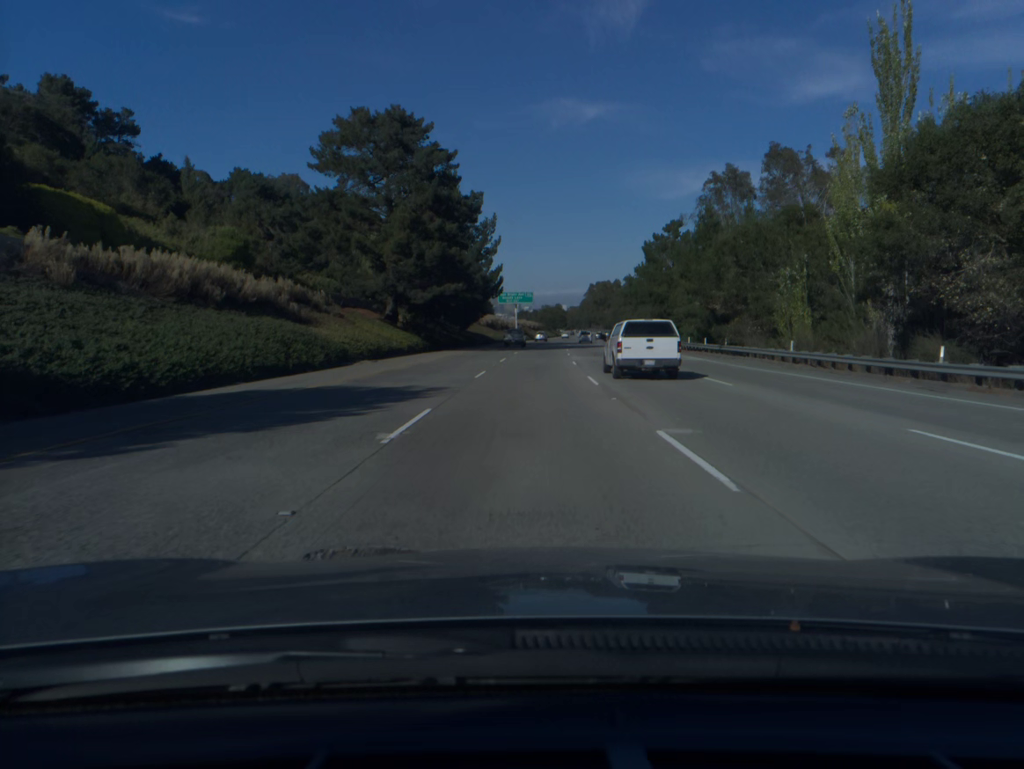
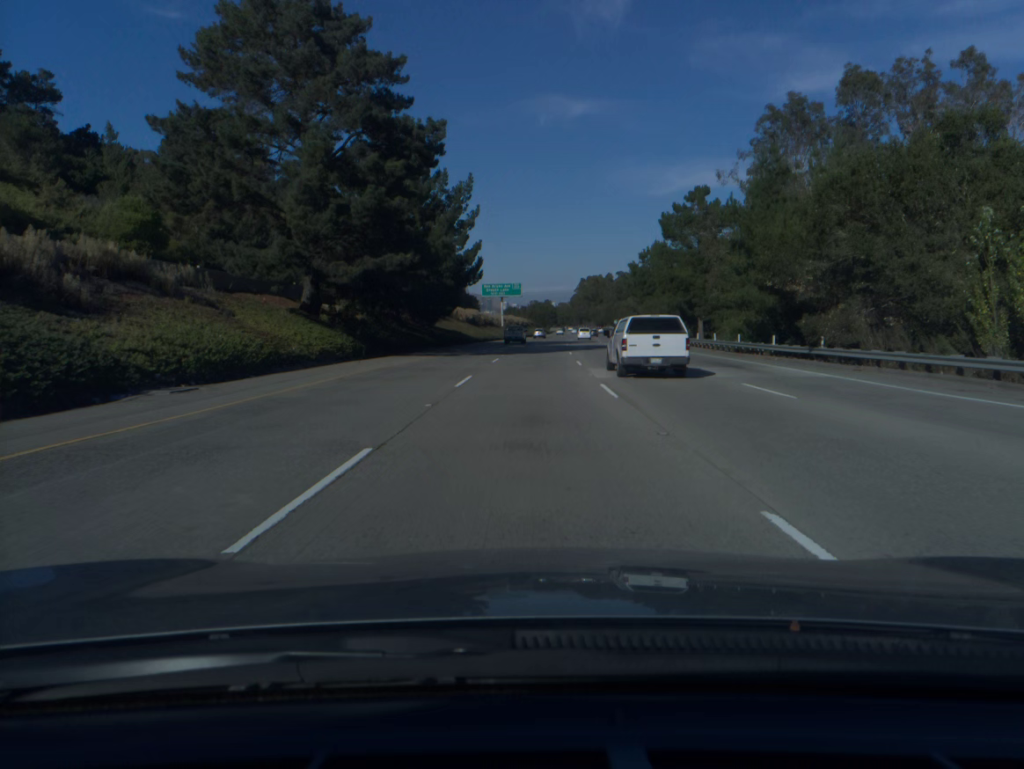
(+0.1, +19.9) m; +1°
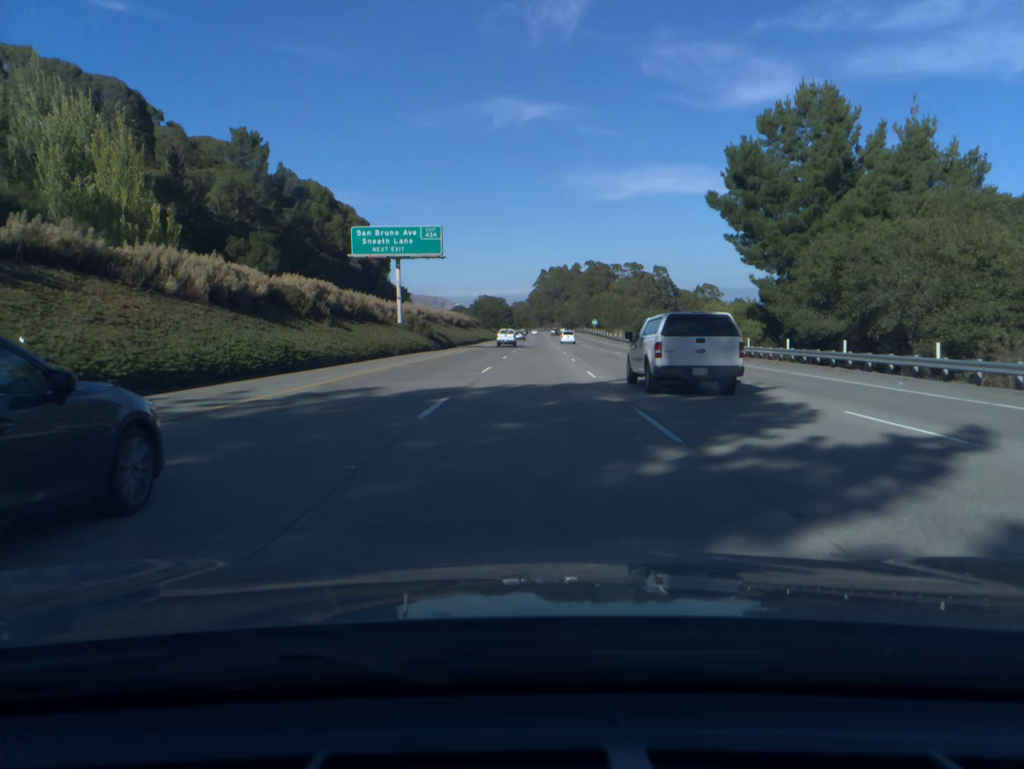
(+2.3, +79.8) m; +3°
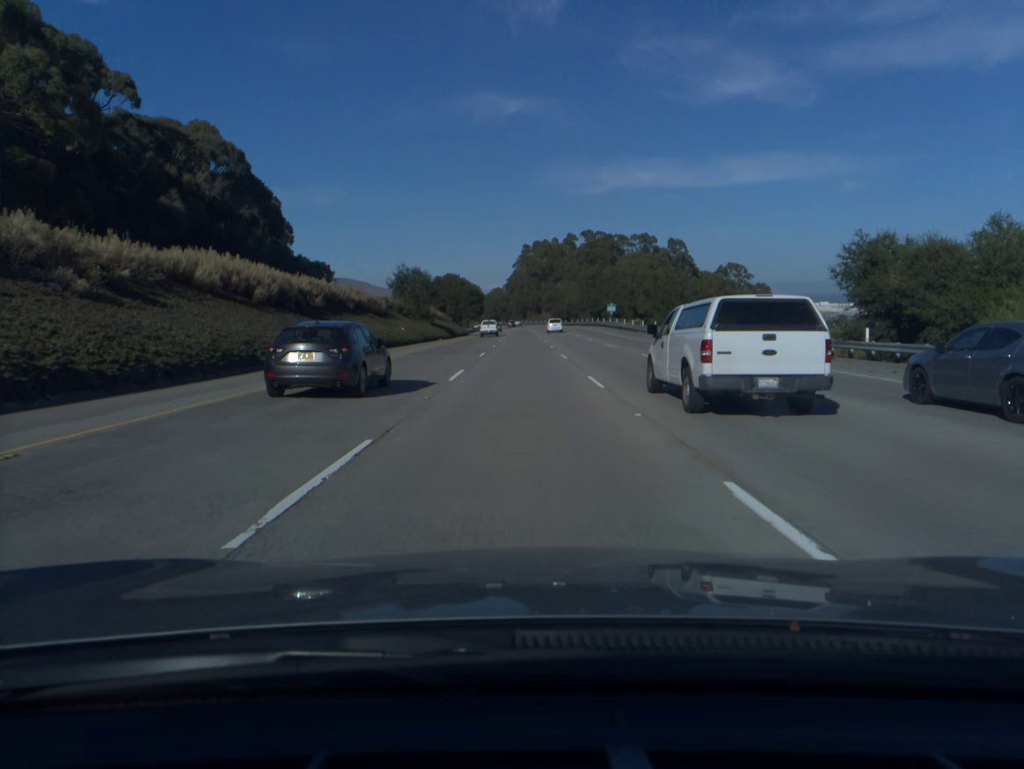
(+1.5, +79.8) m; +2°
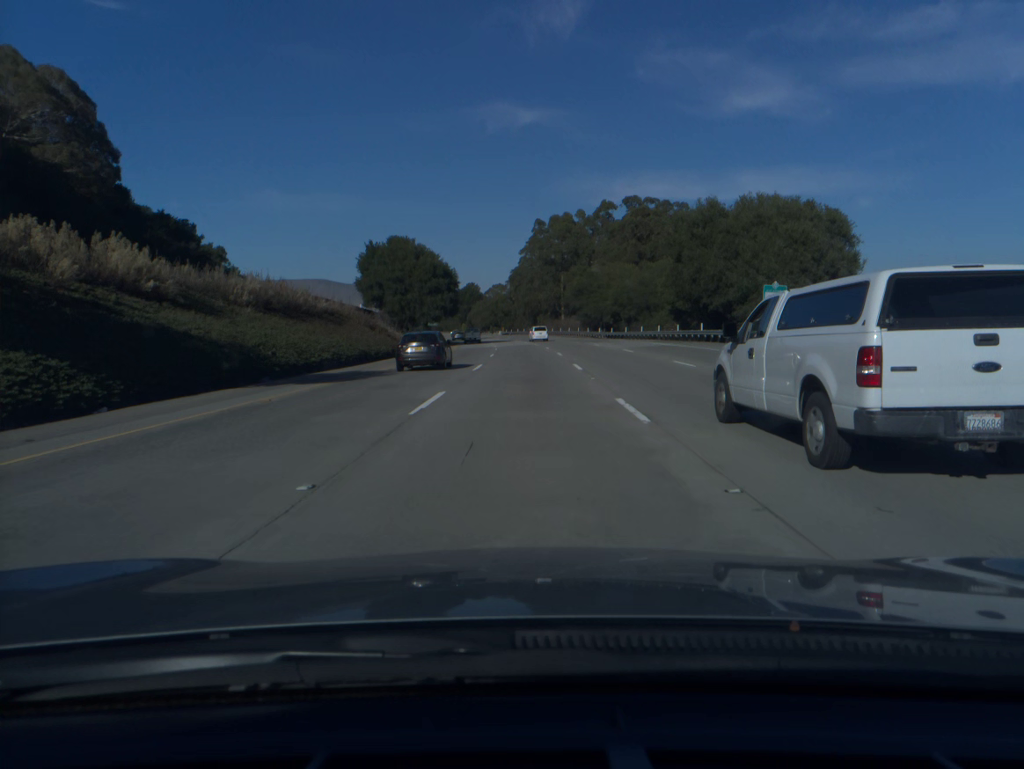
(-0.5, +79.3) m; -1°
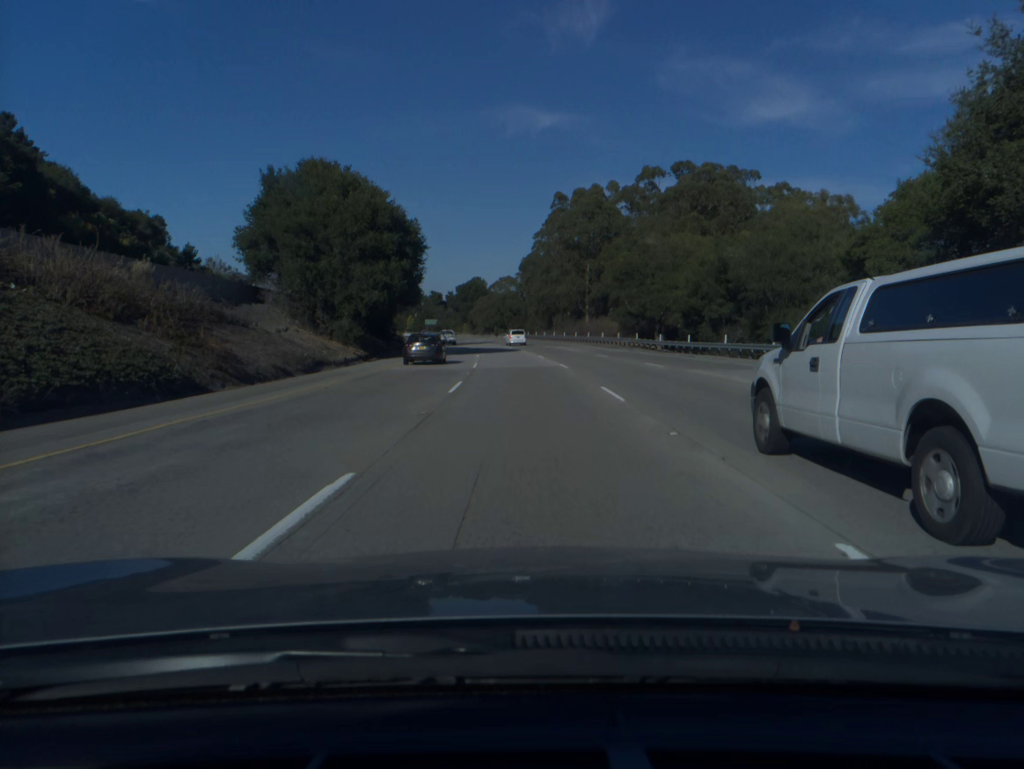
(-0.2, +39.5) m; -1°
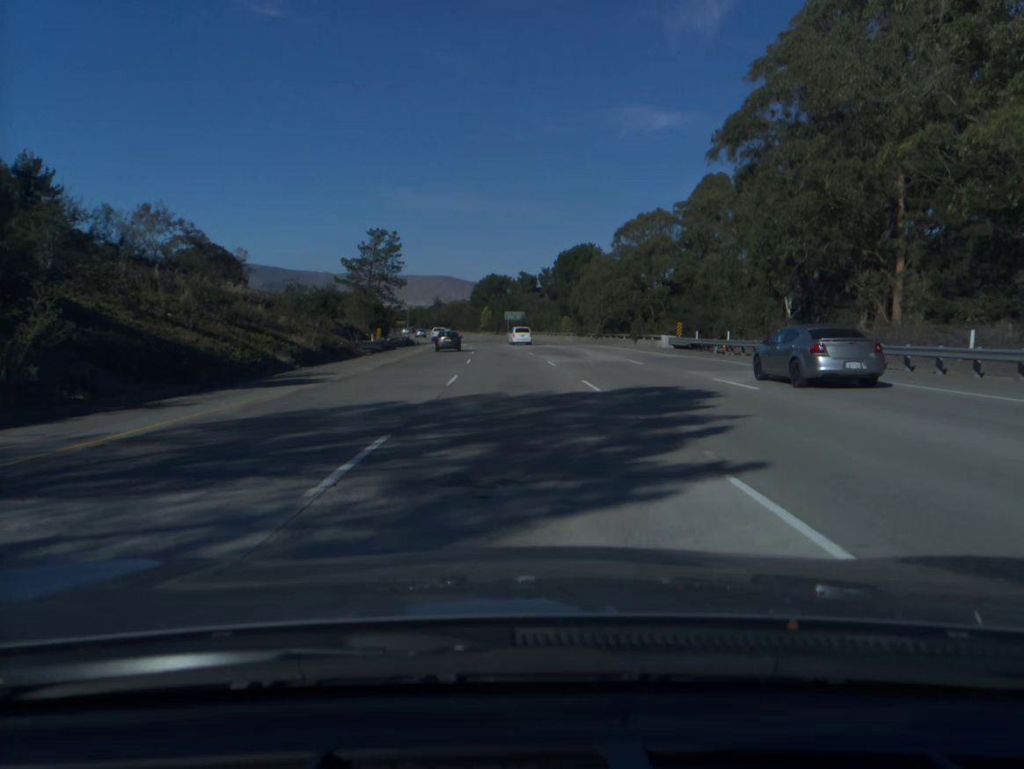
(-6.1, +99.2) m; -8°
